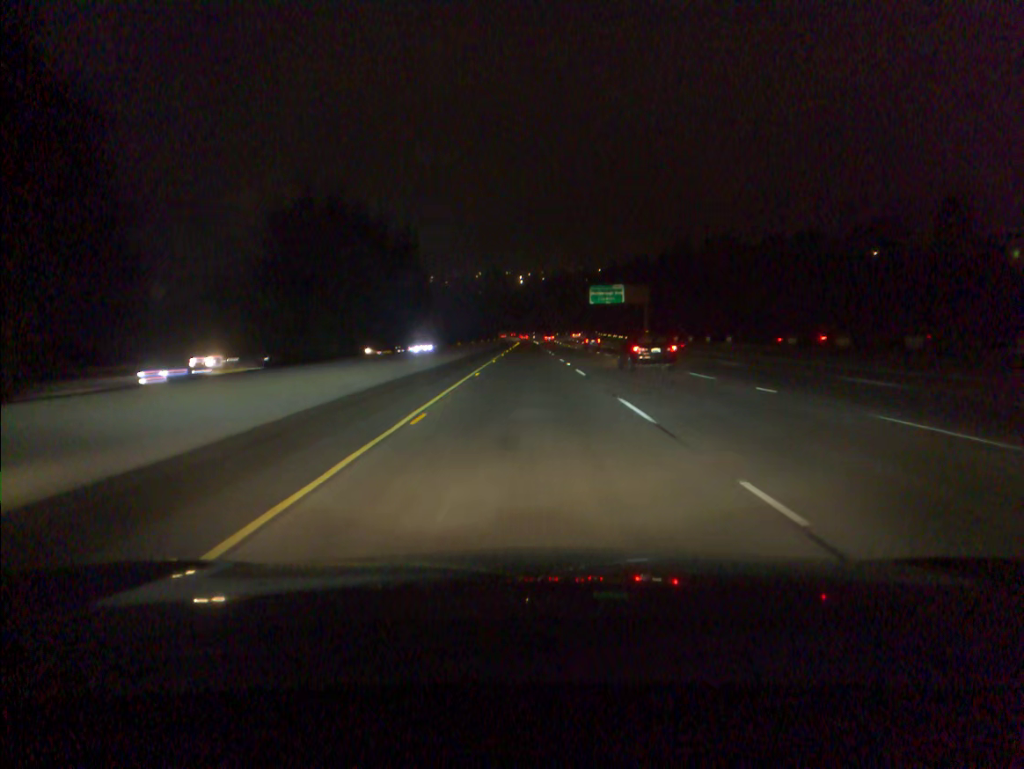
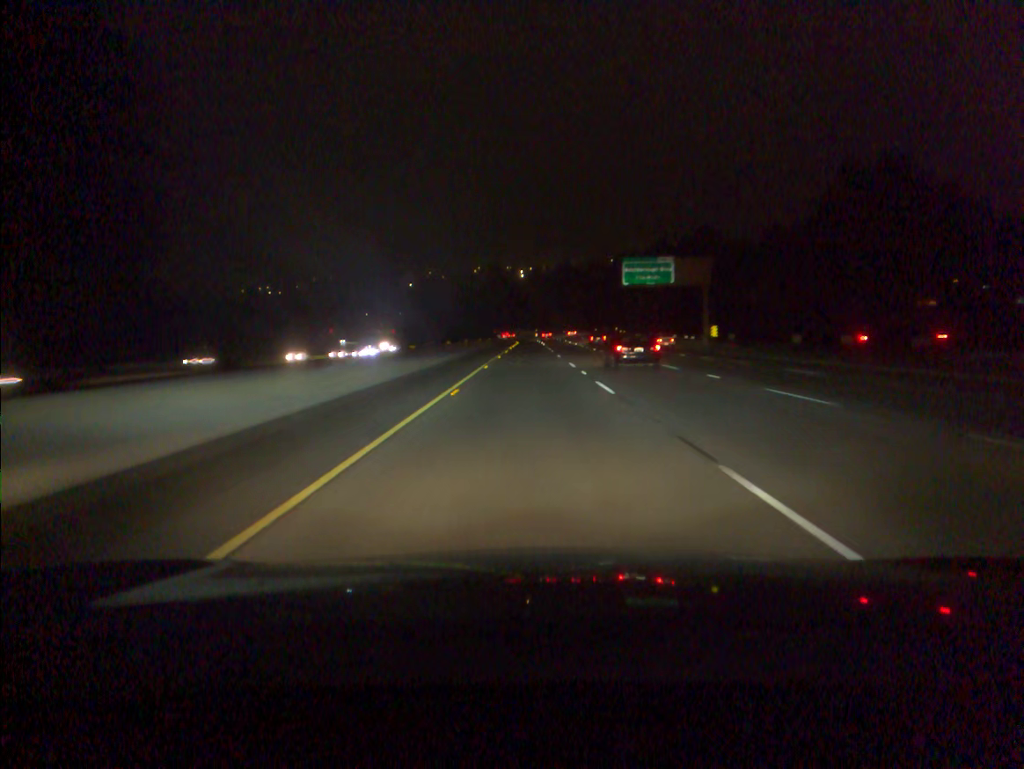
(0.0, +38.3) m; 0°
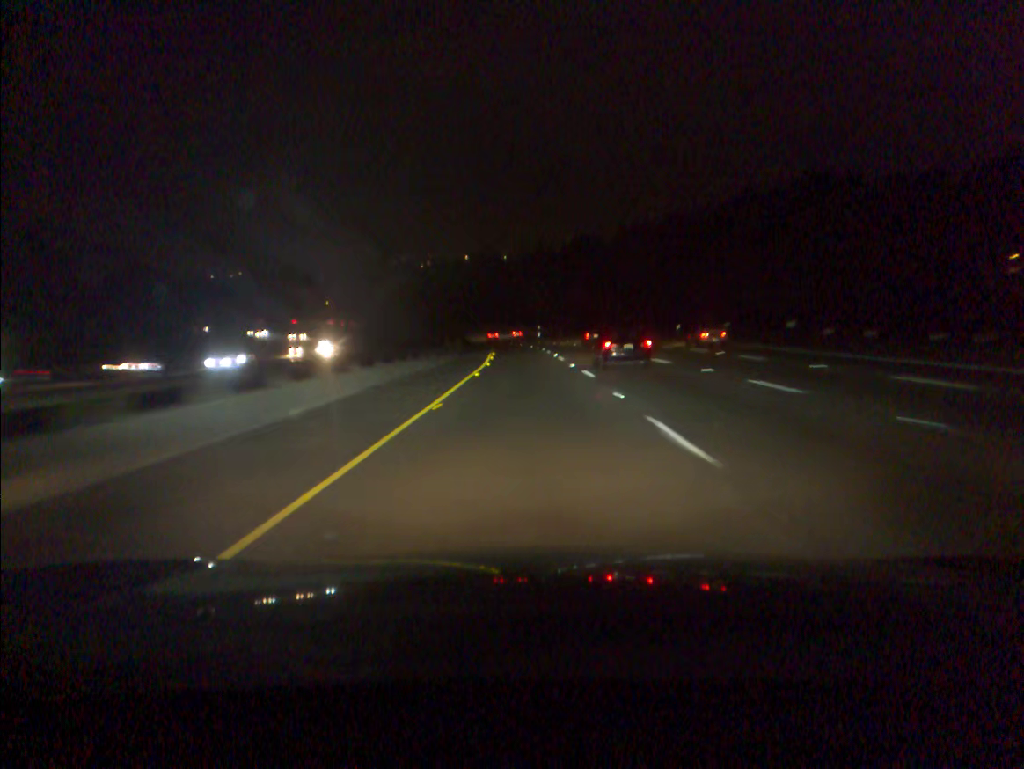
(+0.1, +95.4) m; 0°
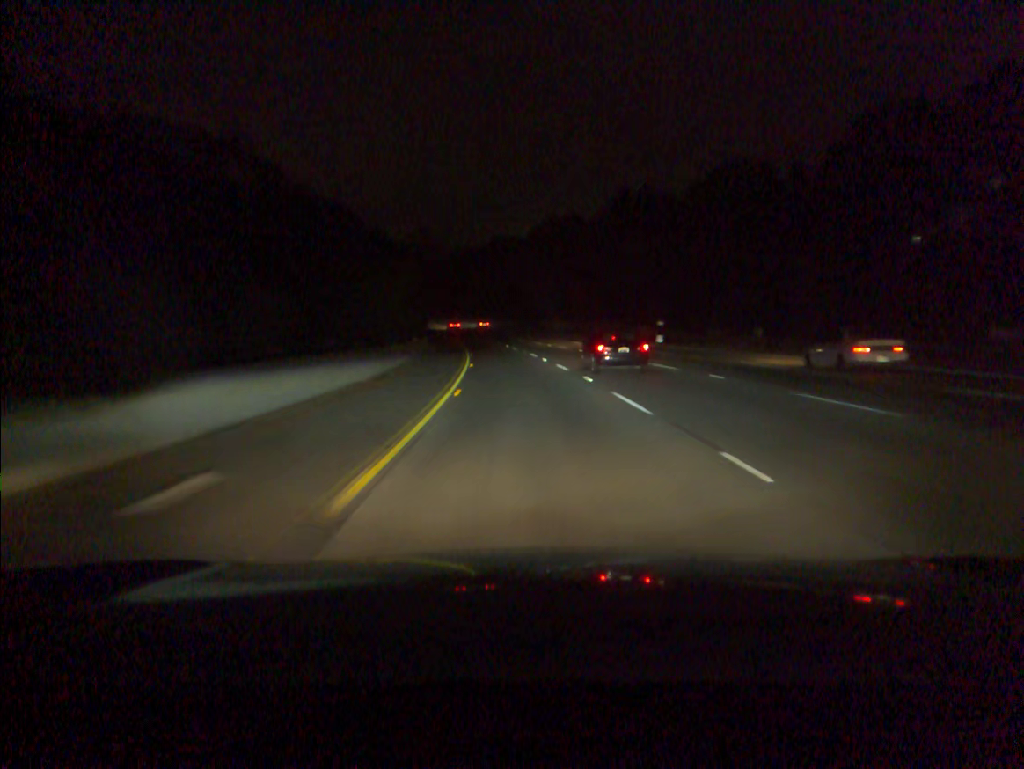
(-3.3, +94.6) m; -5°
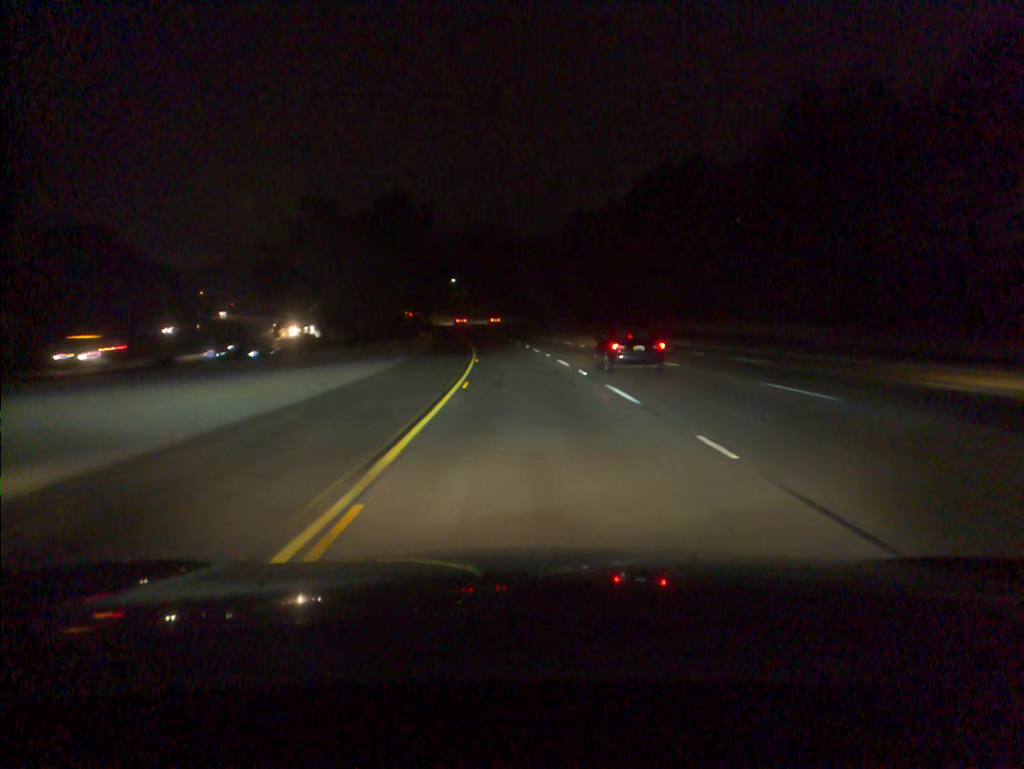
(-2.8, +56.6) m; -6°
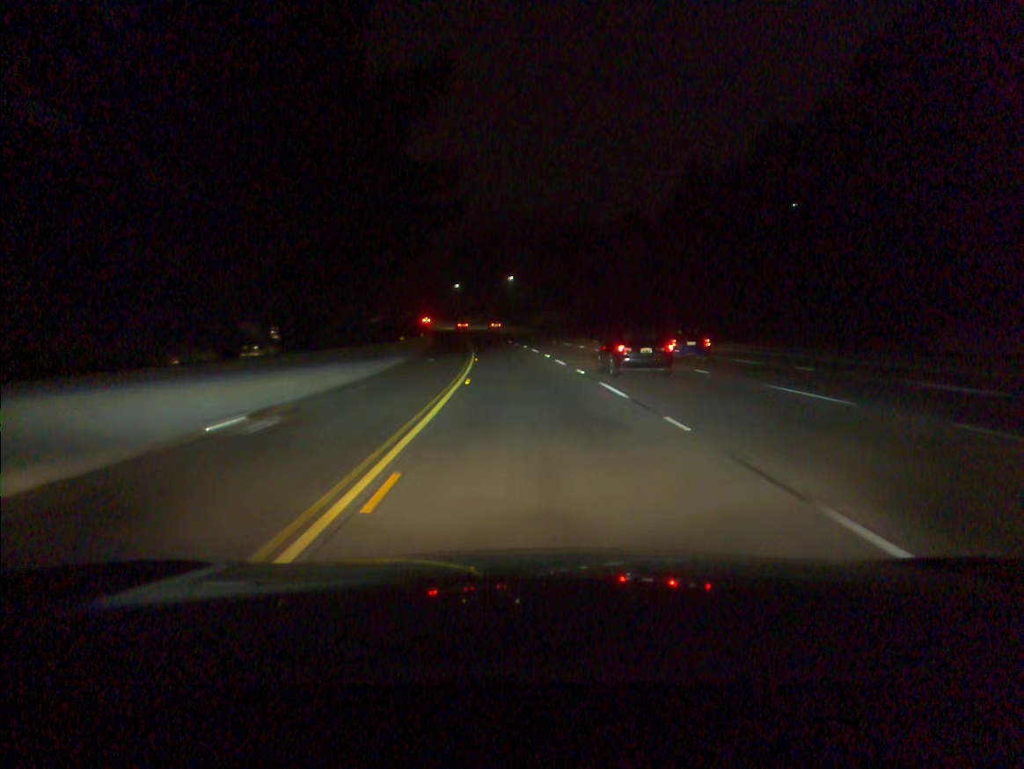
(-2.6, +56.6) m; -5°
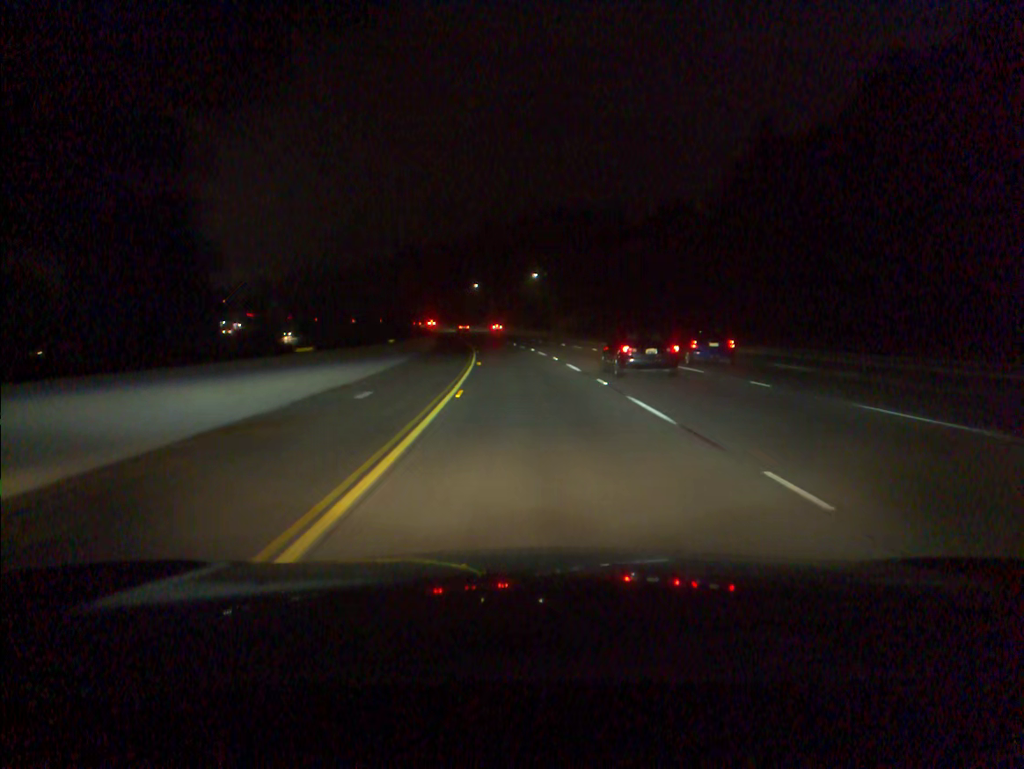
(-0.3, +18.9) m; -2°
